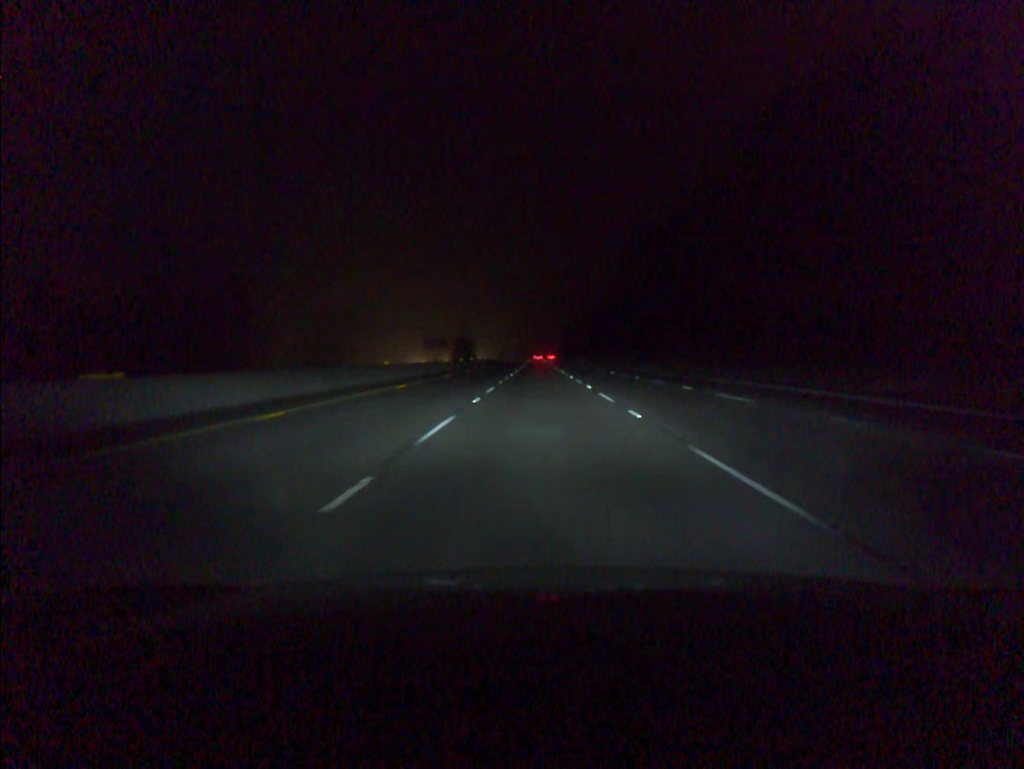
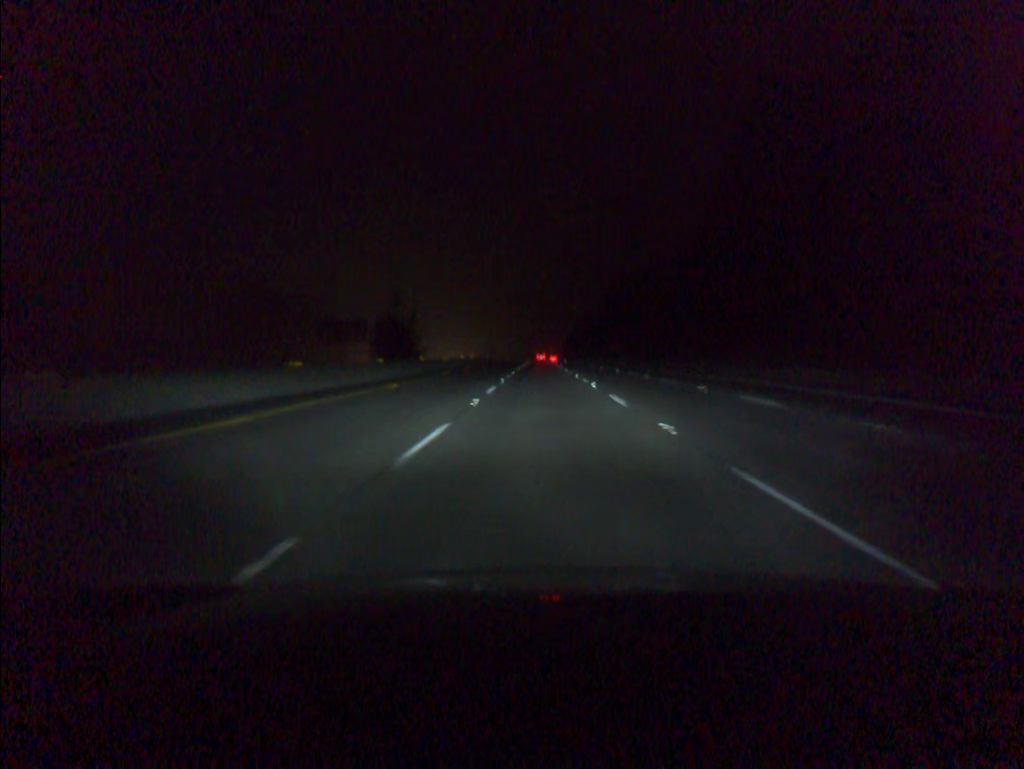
(-0.2, +75.3) m; 0°
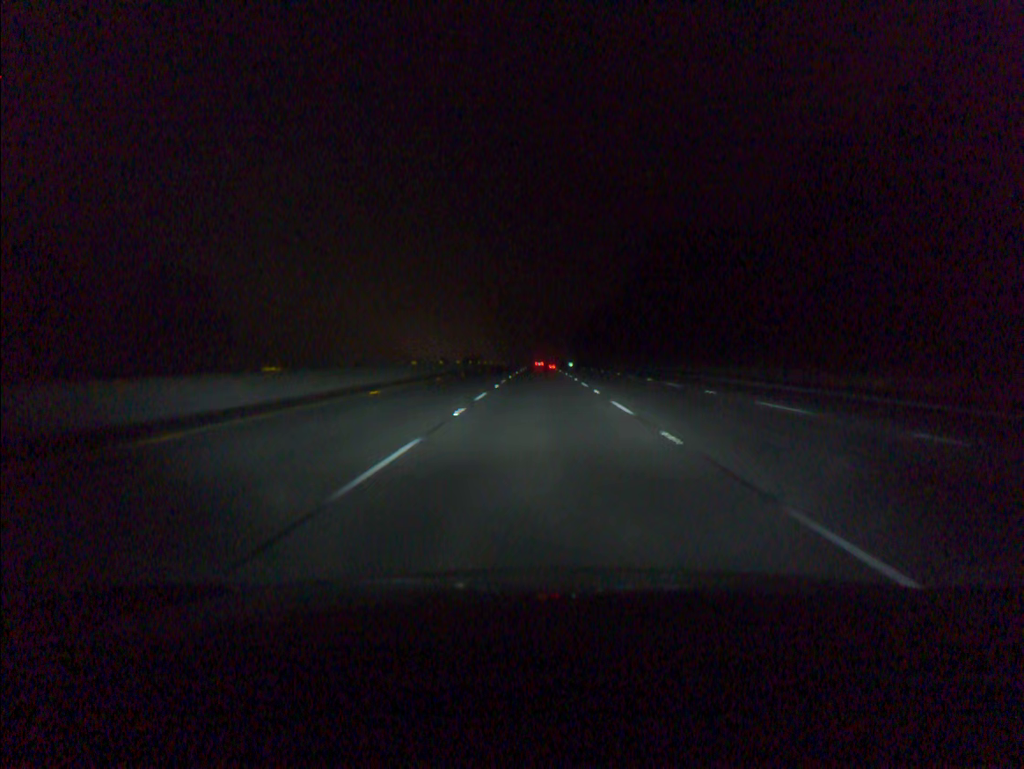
(+0.1, +75.2) m; 0°
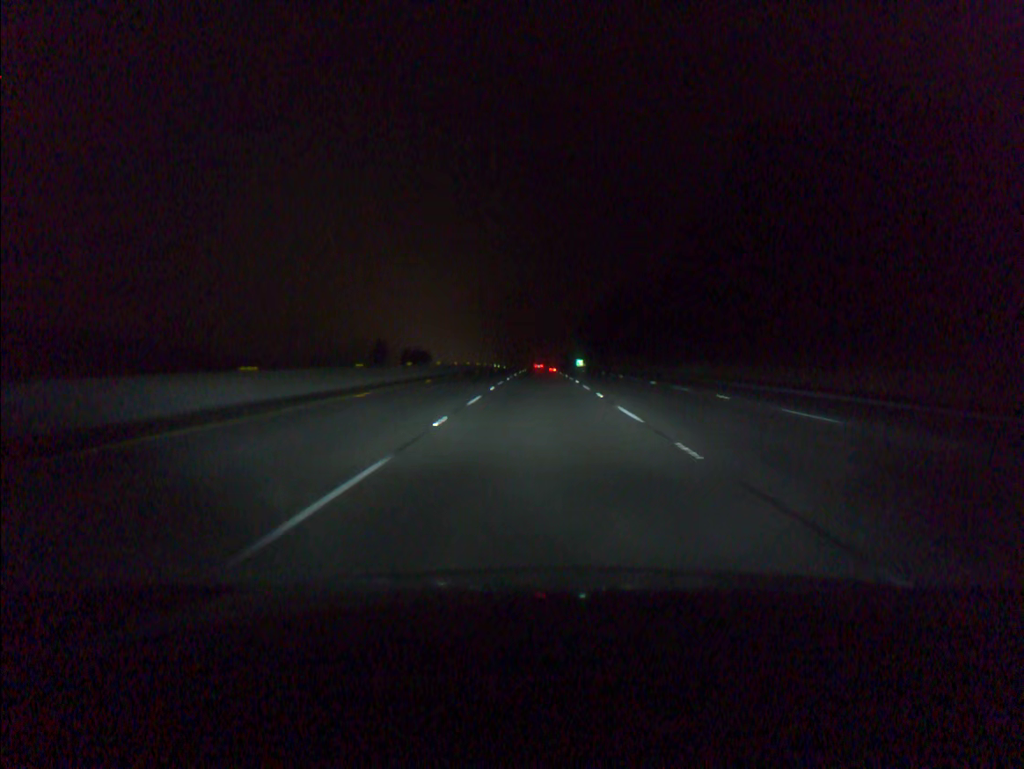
(0.0, +75.1) m; 0°
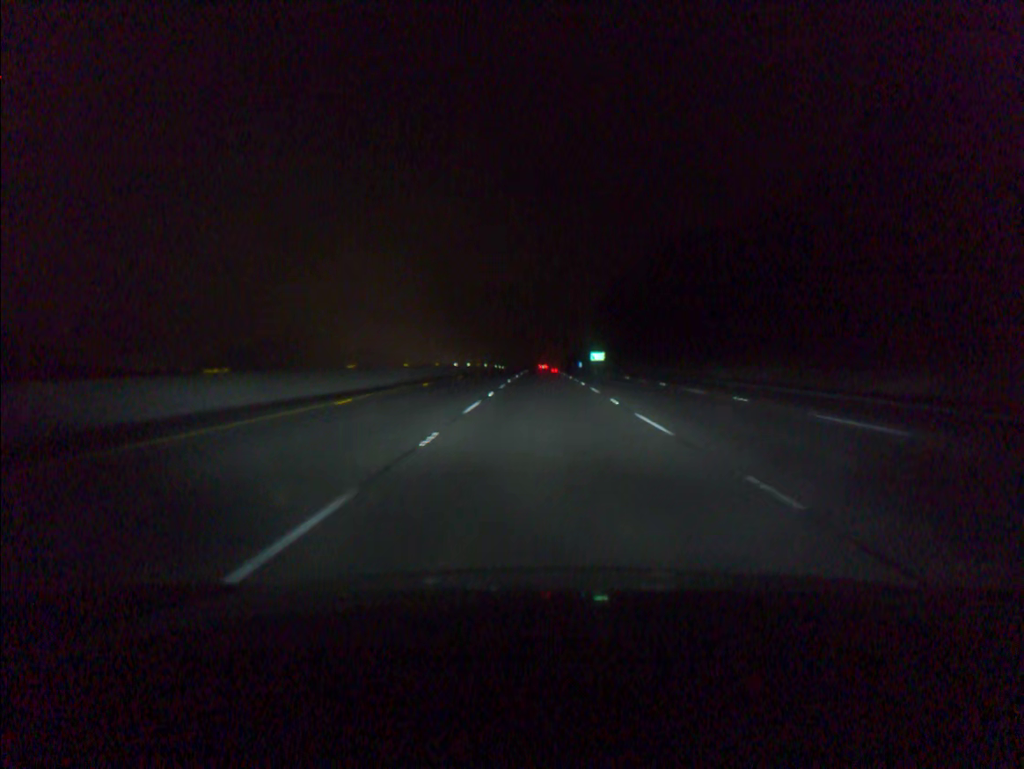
(-0.1, +75.4) m; 0°
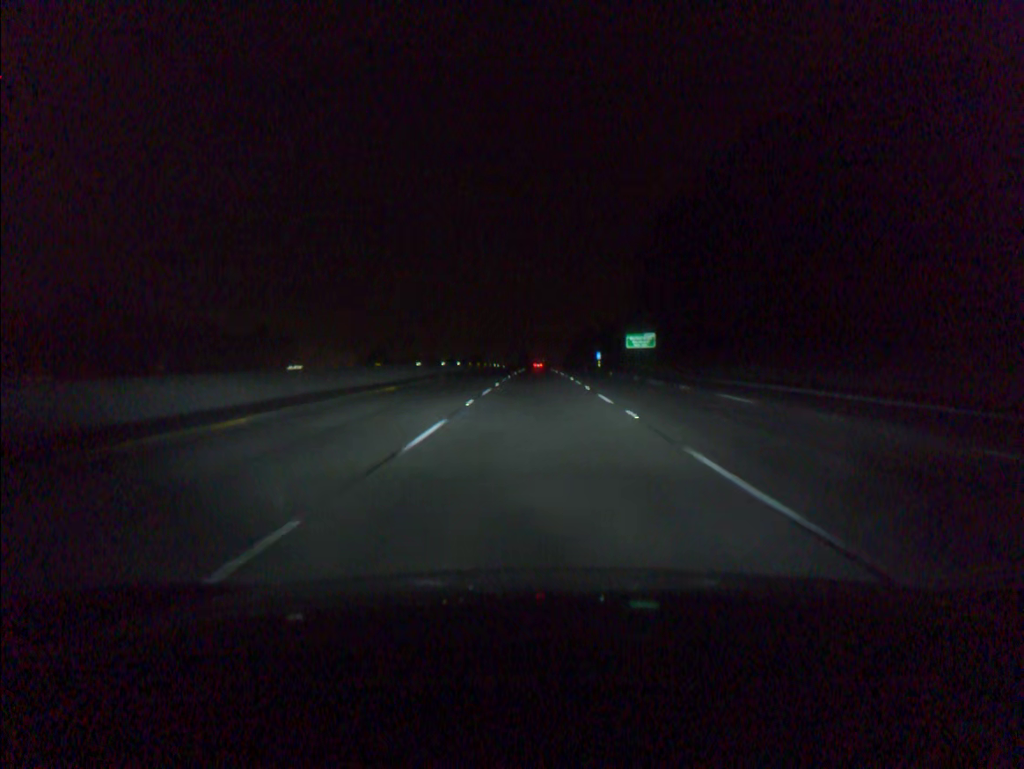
(+0.3, +94.7) m; 0°
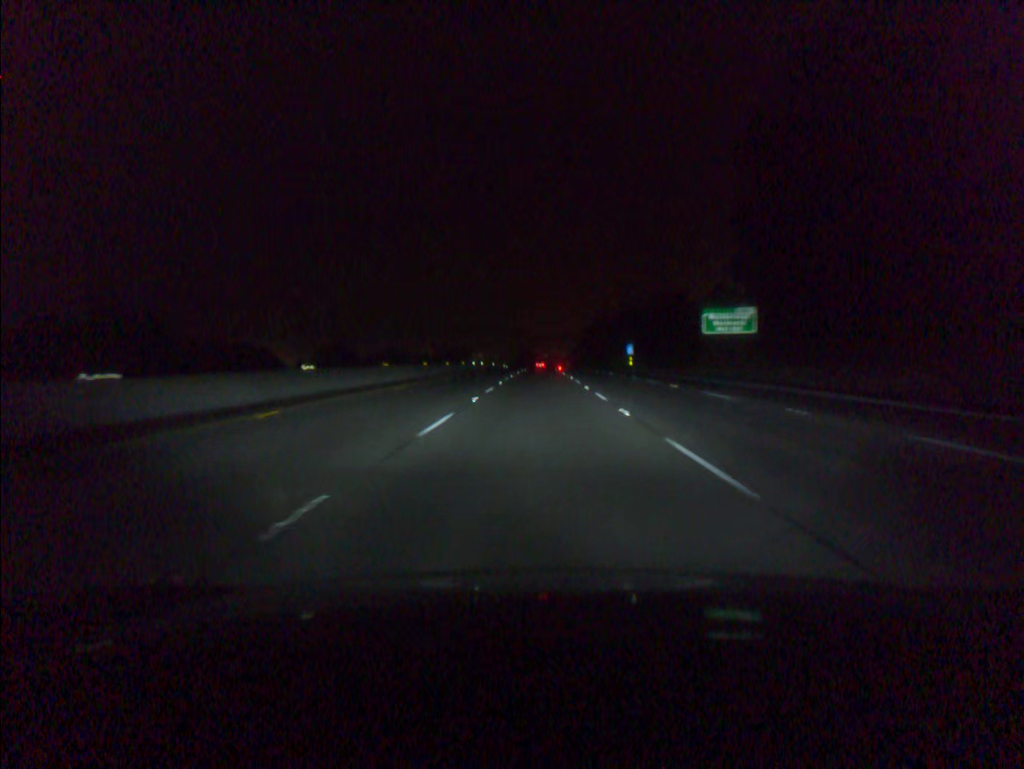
(-0.1, +56.9) m; 0°
